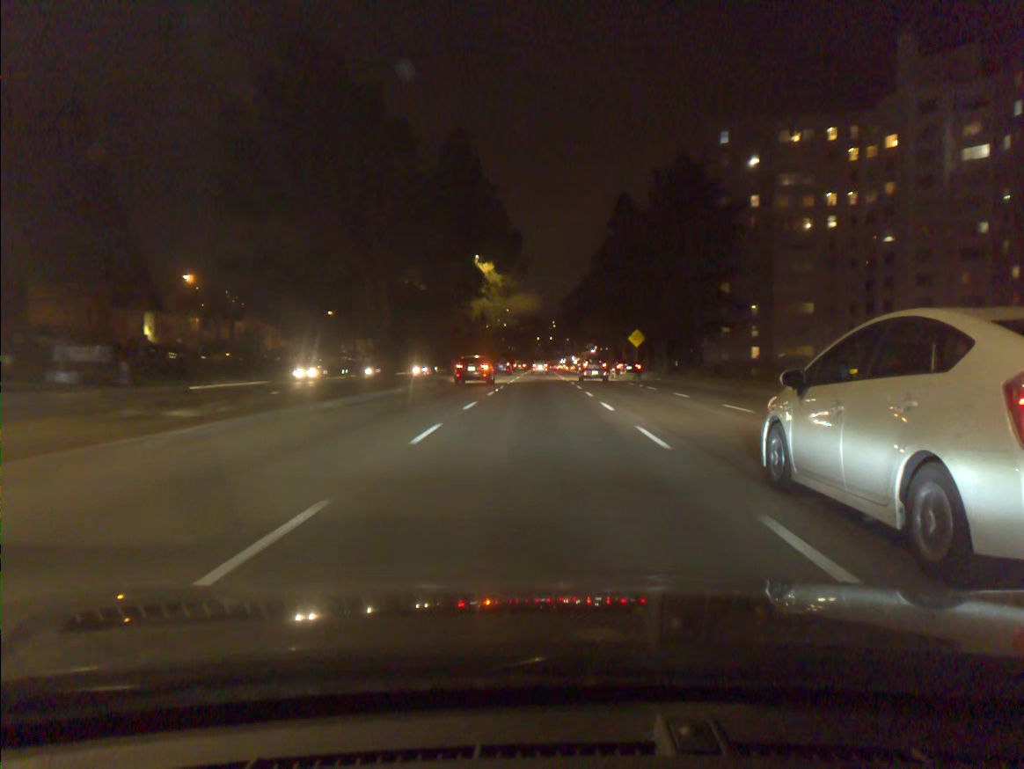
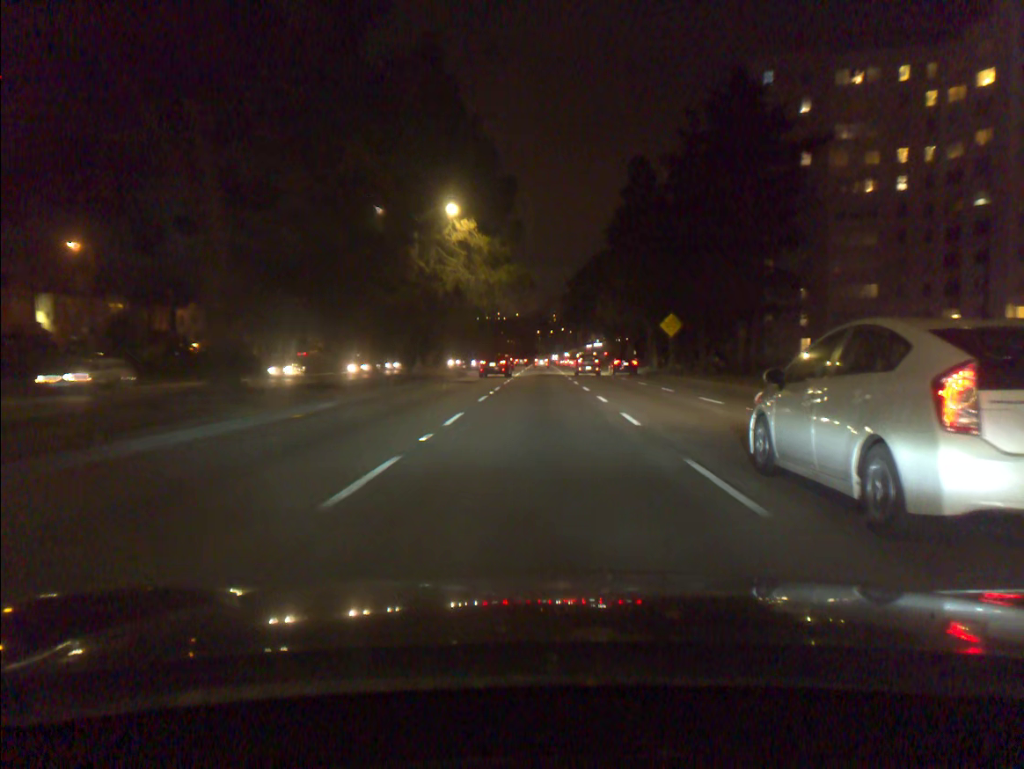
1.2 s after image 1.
(0.0, +19.2) m; 0°
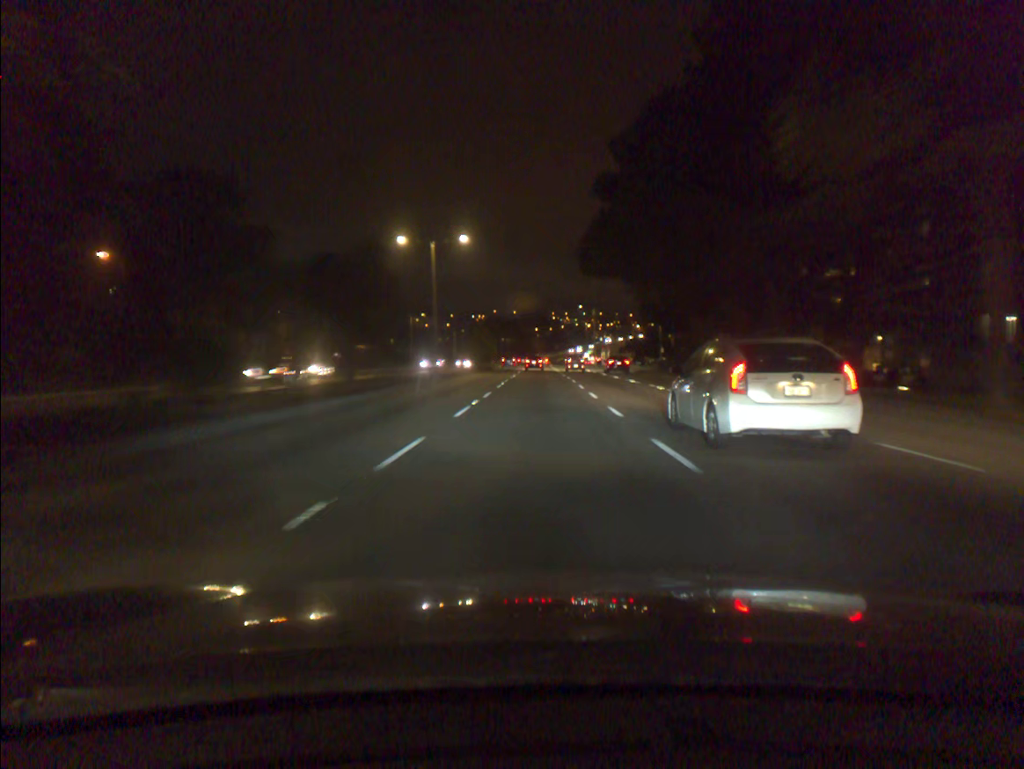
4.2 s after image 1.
(+0.1, +49.5) m; 0°
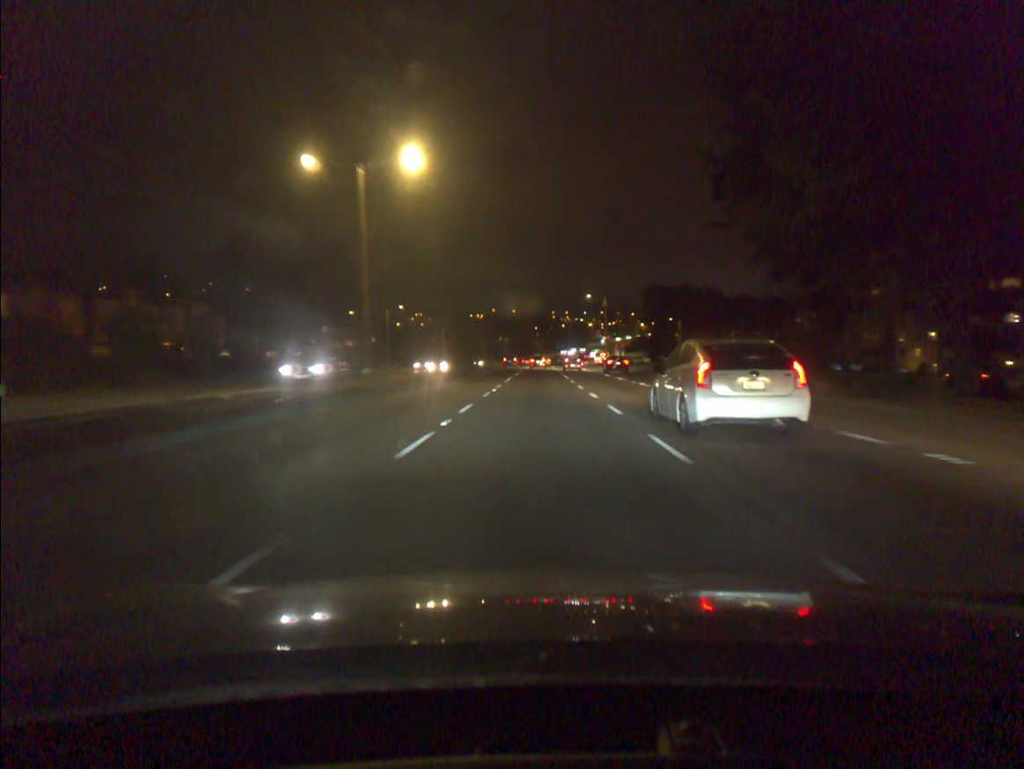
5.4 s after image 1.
(0.0, +21.5) m; 0°
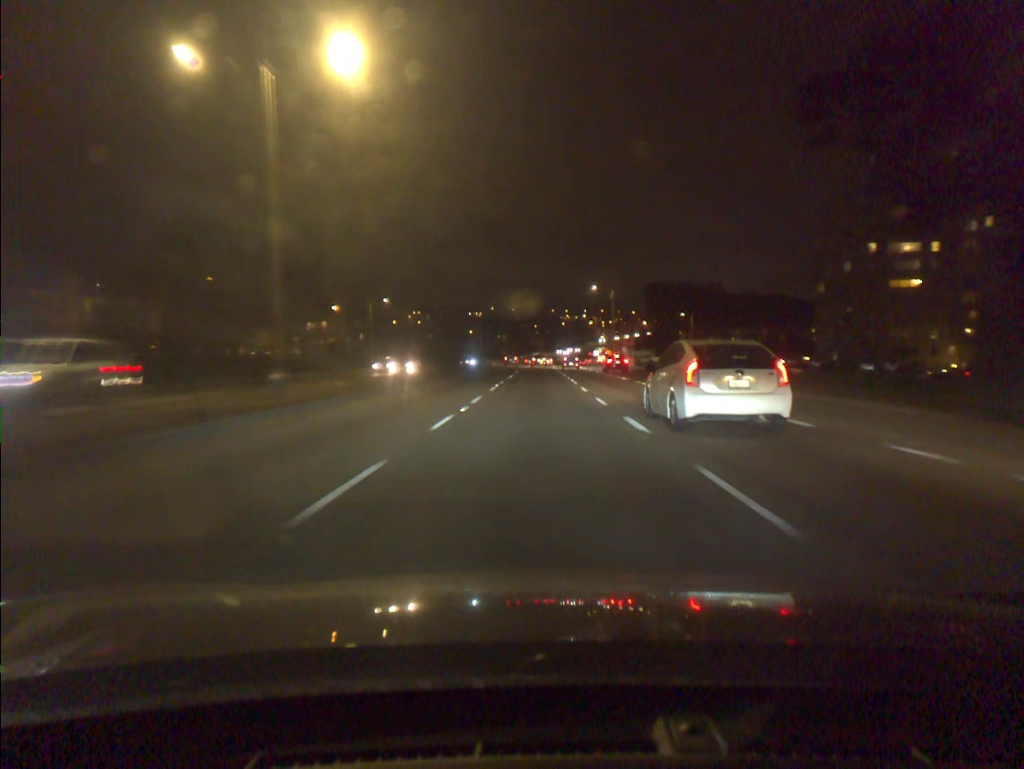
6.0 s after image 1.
(0.0, +11.1) m; 0°
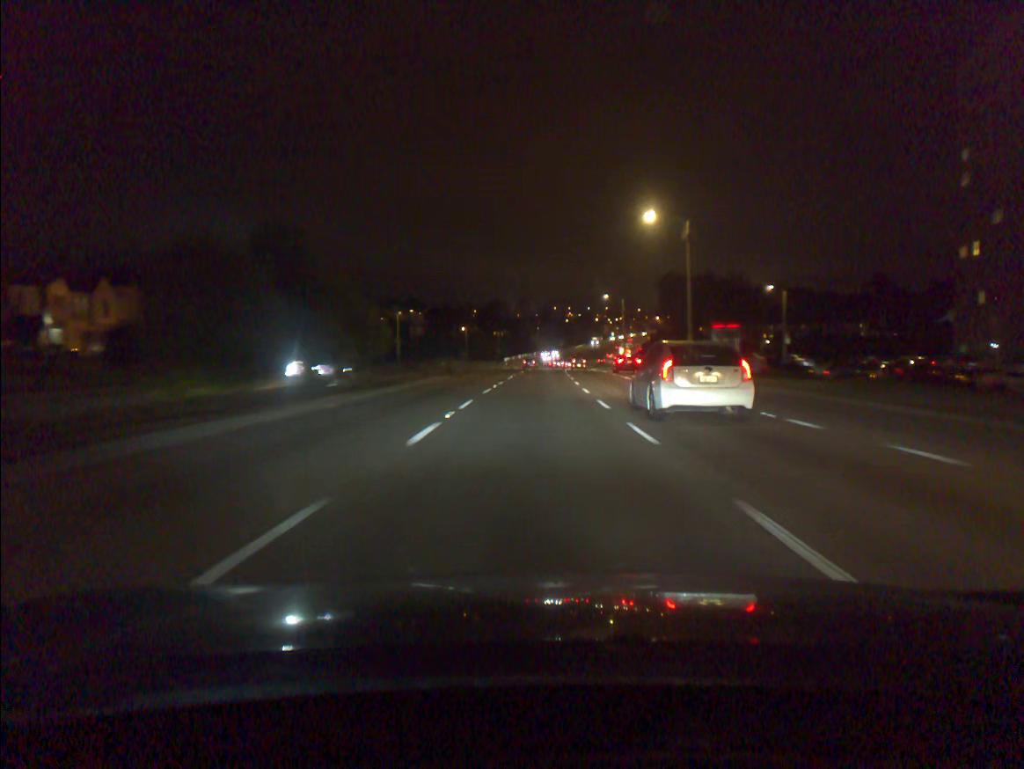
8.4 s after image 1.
(0.0, +46.5) m; 0°
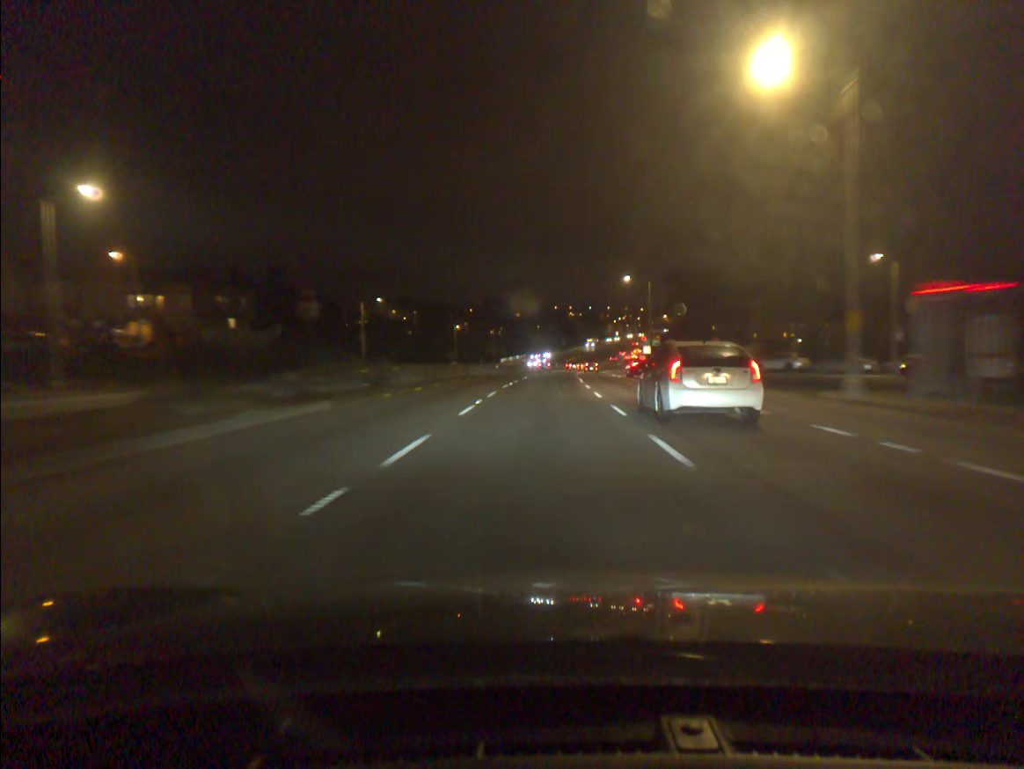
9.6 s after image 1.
(0.0, +24.2) m; 0°
